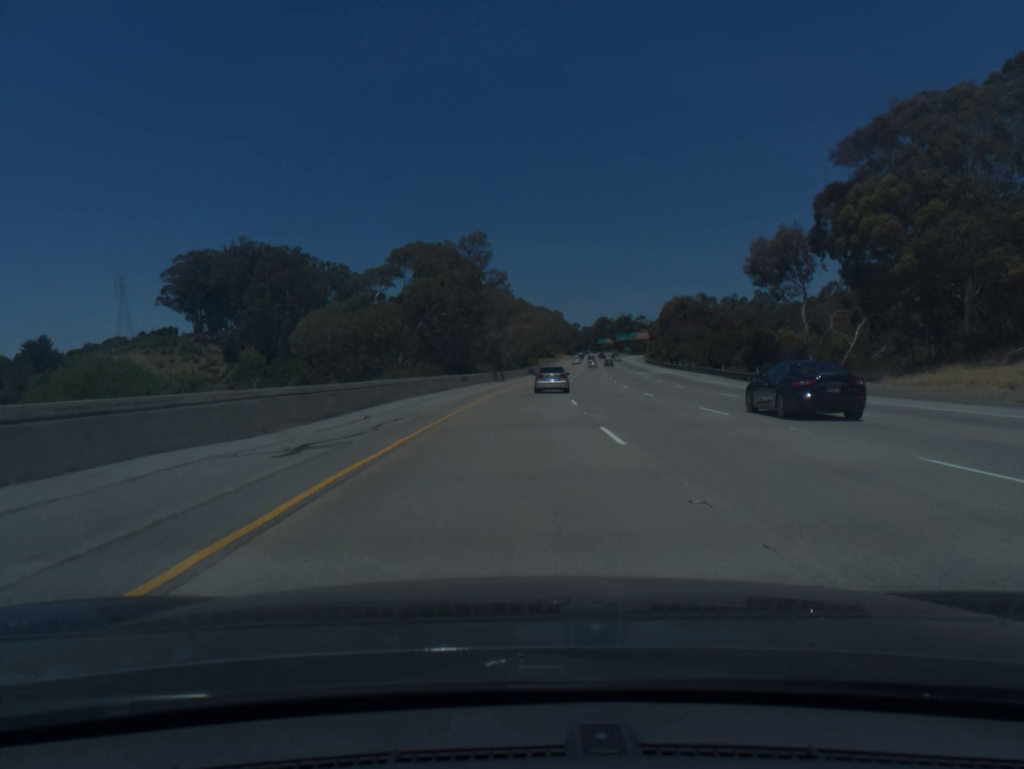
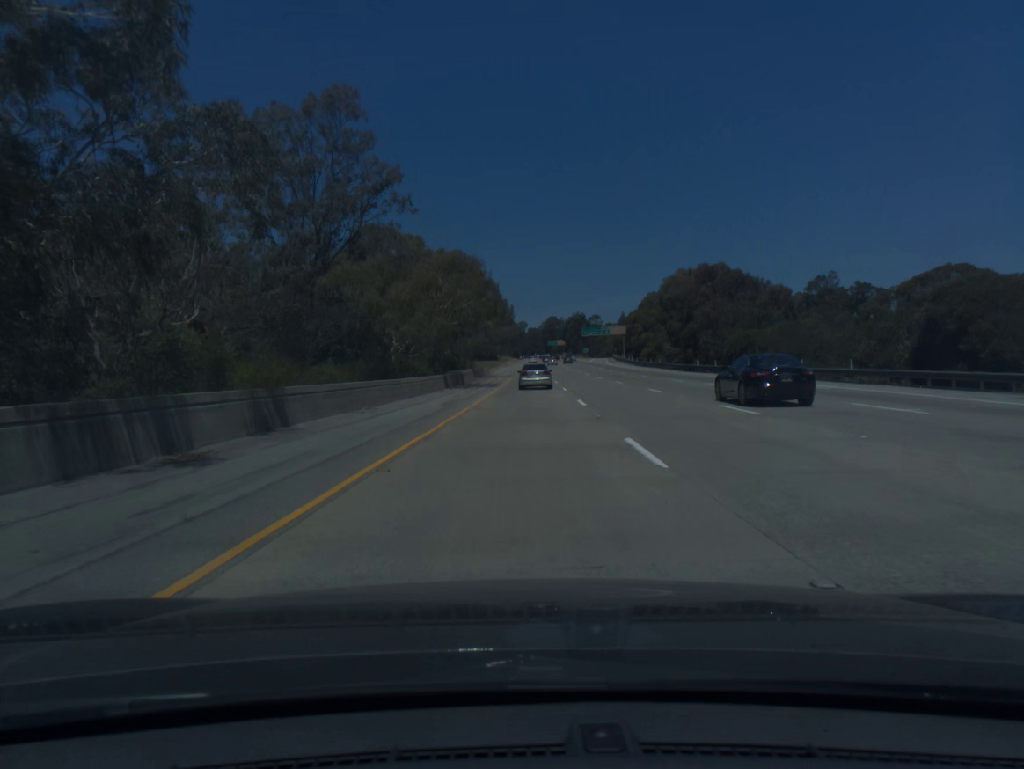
(+2.3, +61.4) m; +4°
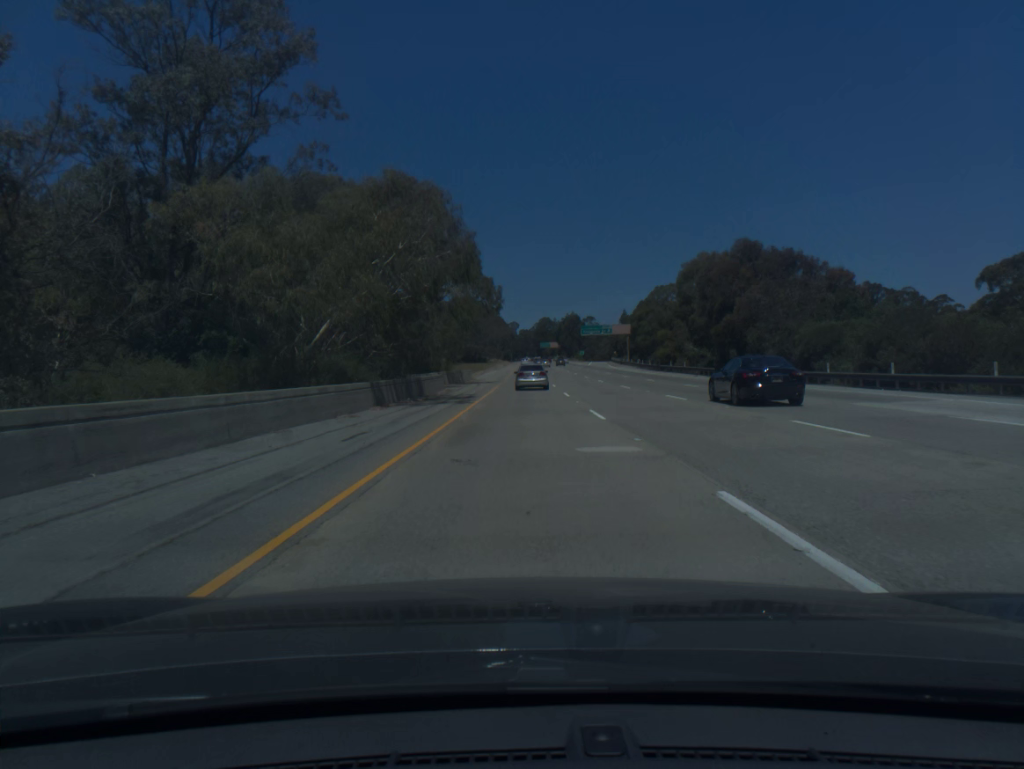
(+0.2, +20.5) m; +1°
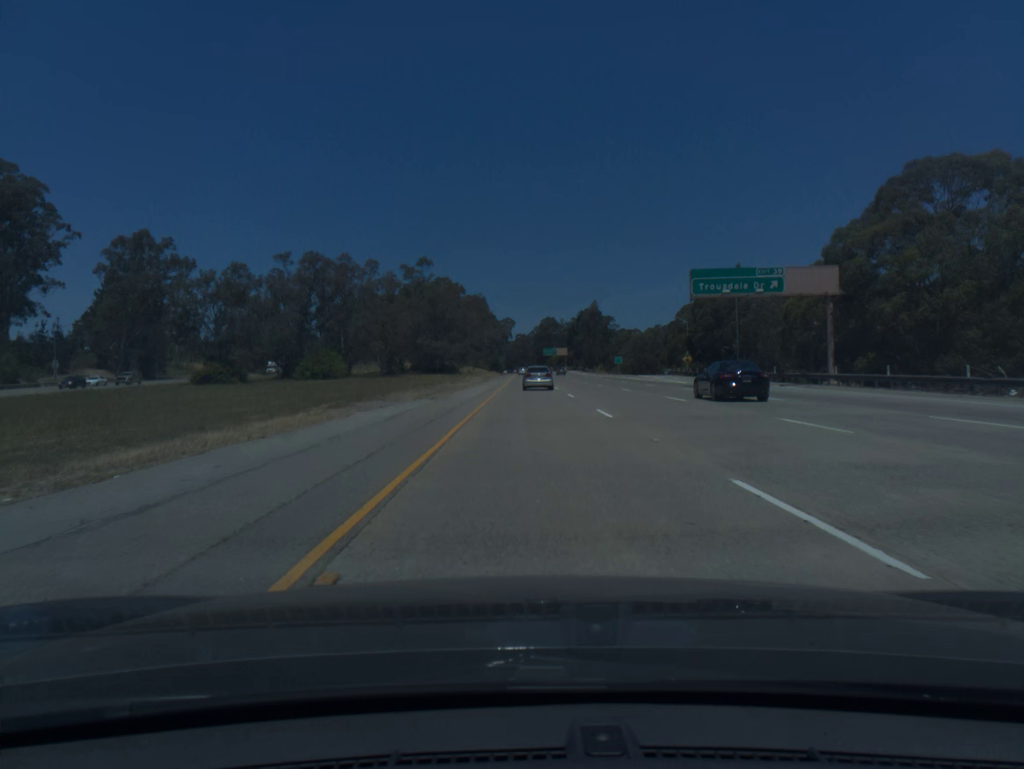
(+0.5, +101.5) m; 0°
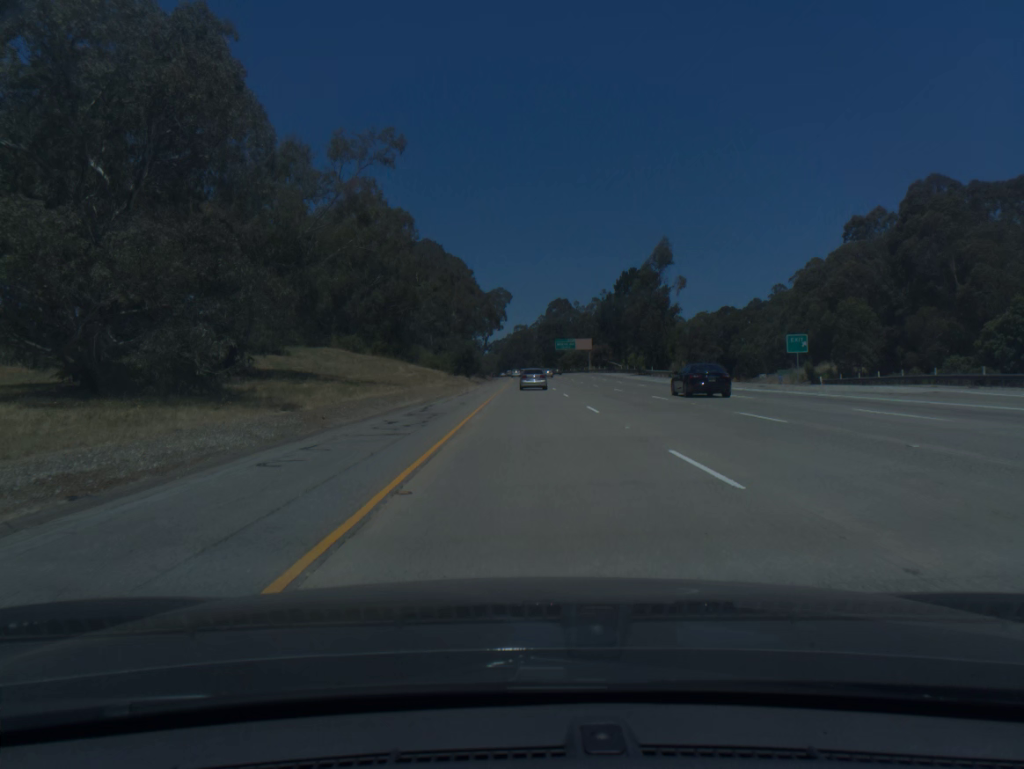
(+0.4, +99.1) m; 0°
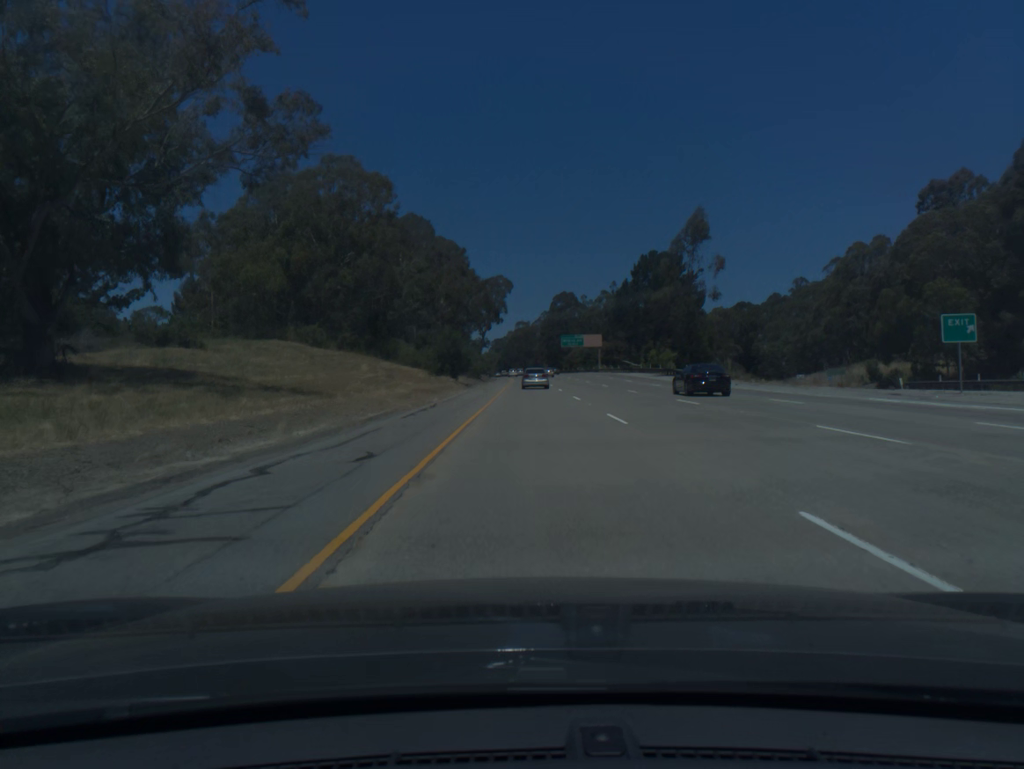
(0.0, +19.8) m; 0°
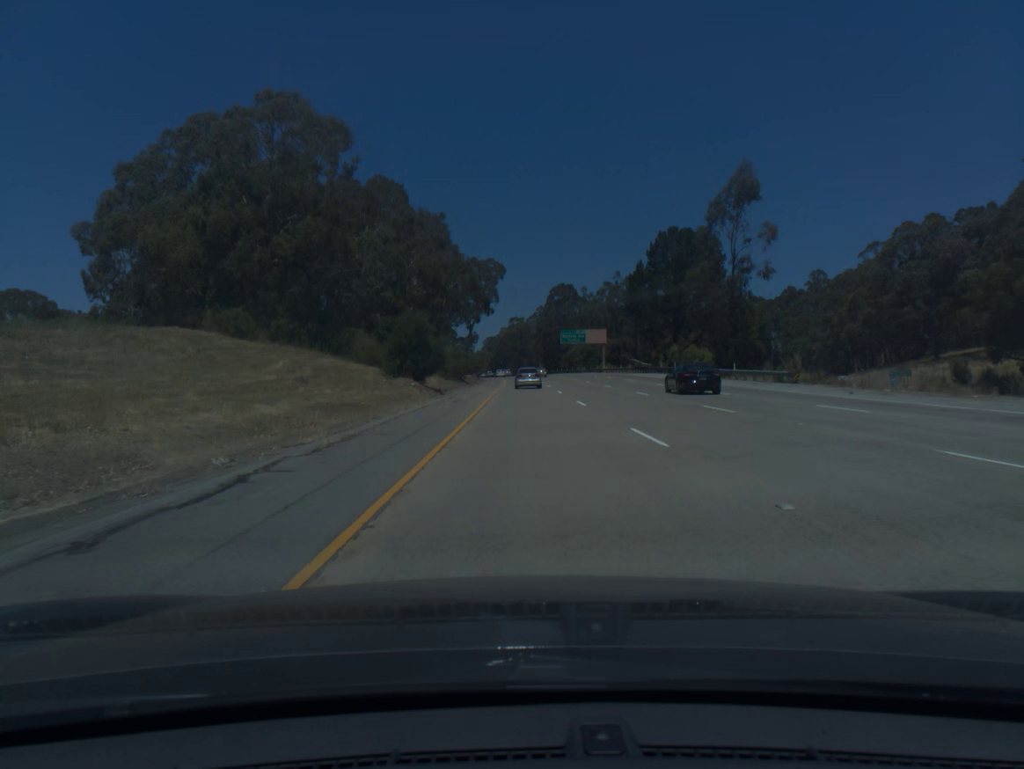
(+0.1, +19.8) m; 0°
